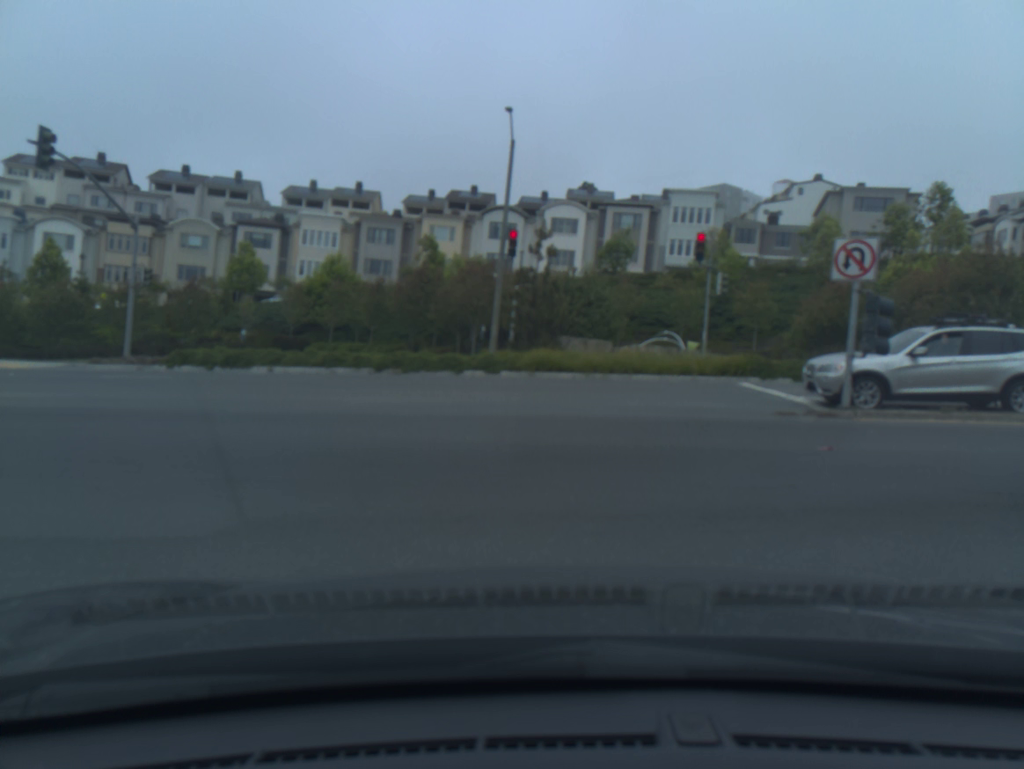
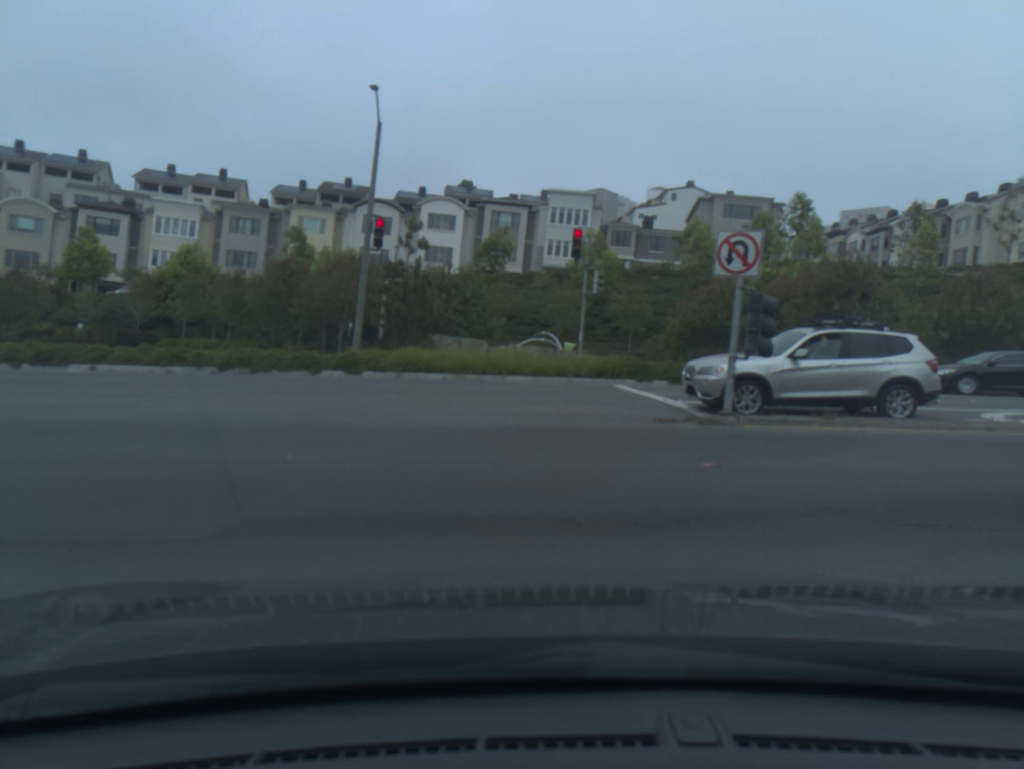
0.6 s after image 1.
(+0.1, +1.6) m; +9°
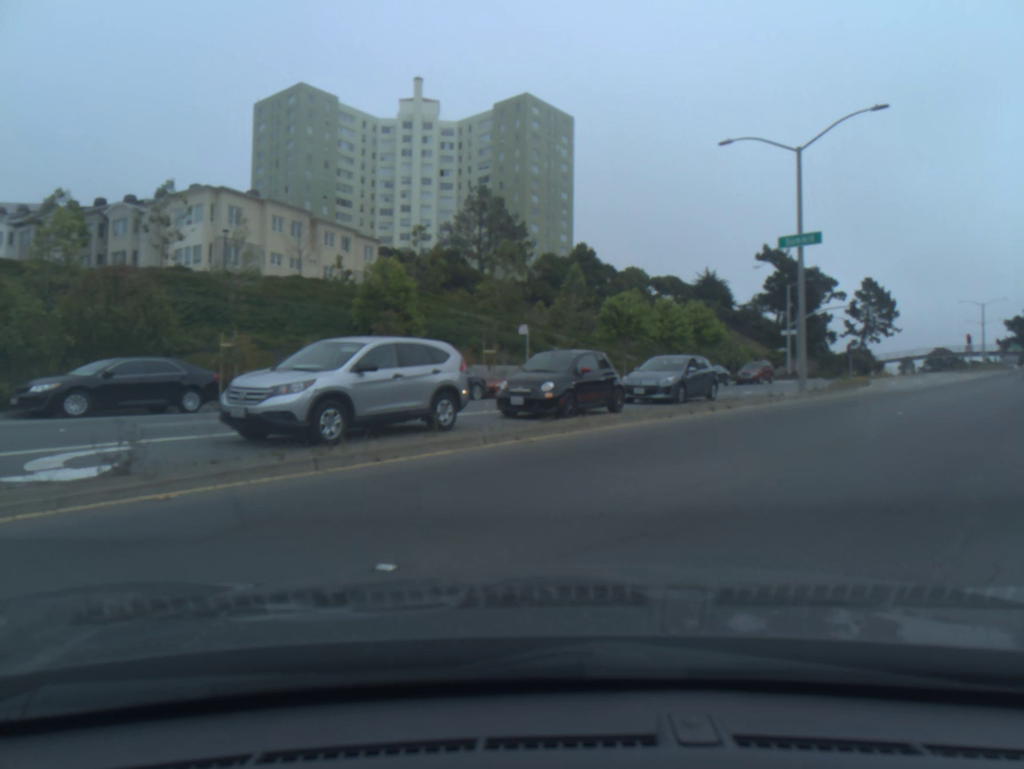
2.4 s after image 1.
(+3.5, +5.8) m; +56°
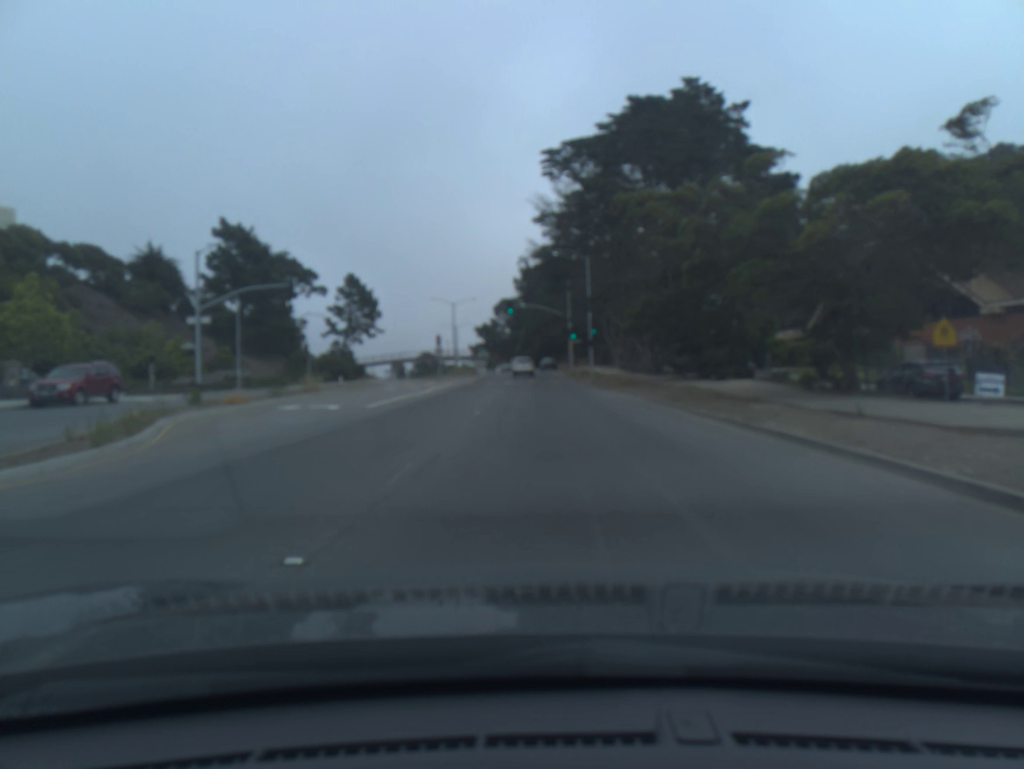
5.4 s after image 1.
(+9.6, +24.7) m; +26°
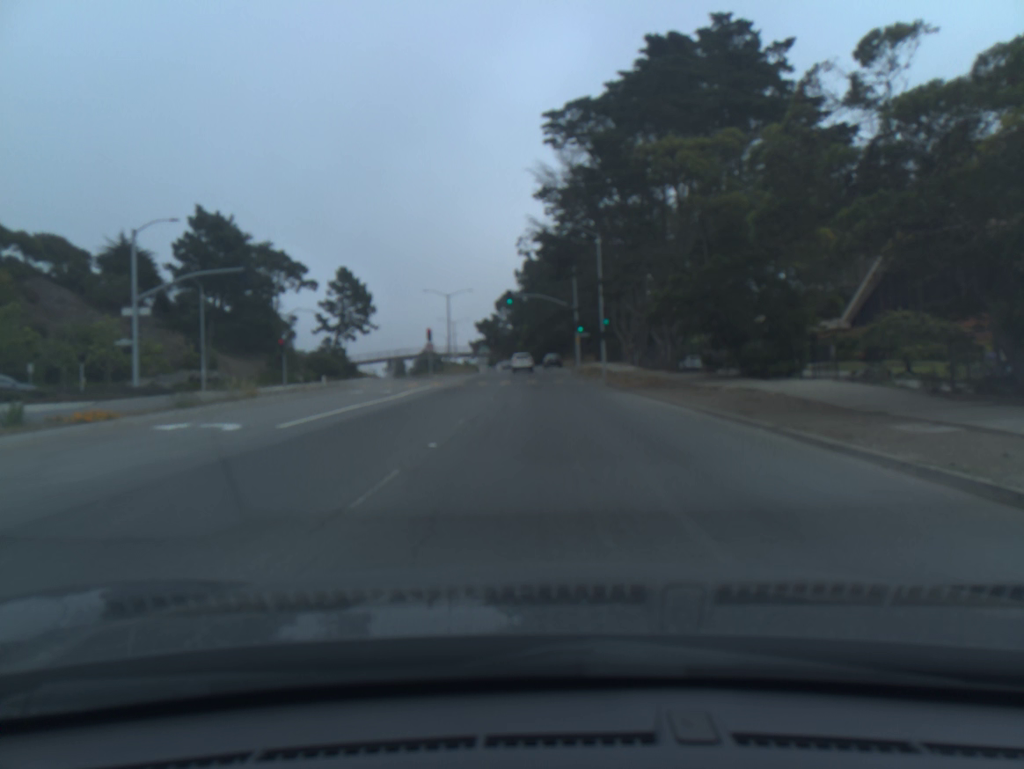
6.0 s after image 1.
(0.0, +8.1) m; 0°
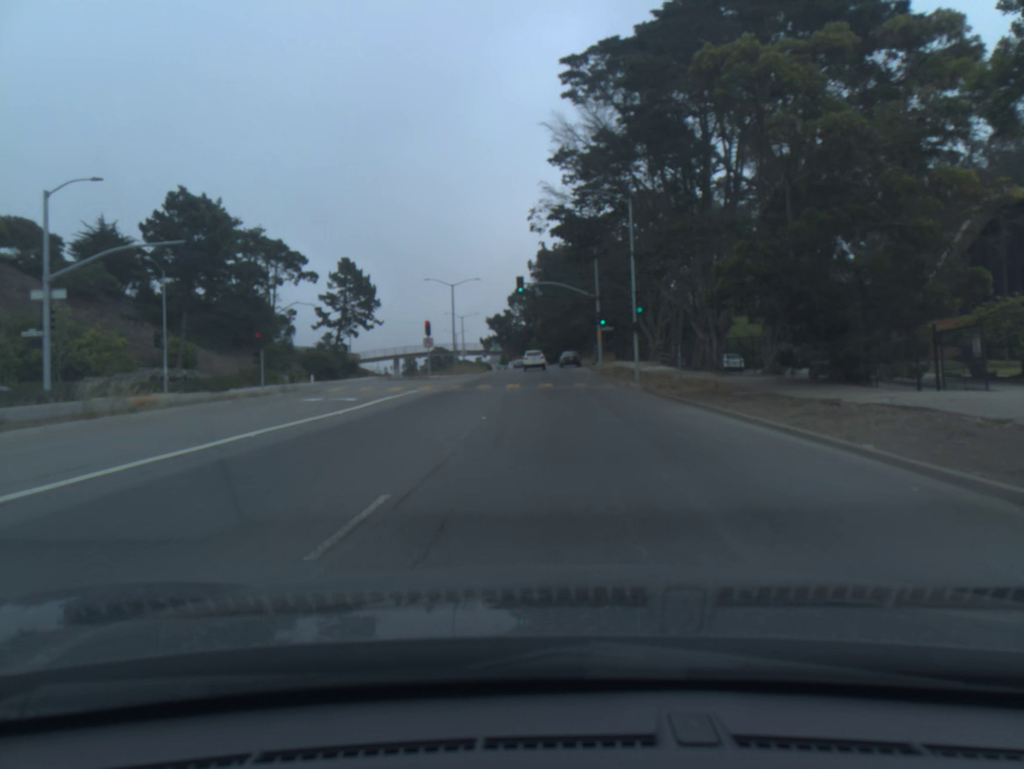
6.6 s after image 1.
(-0.1, +8.9) m; -1°
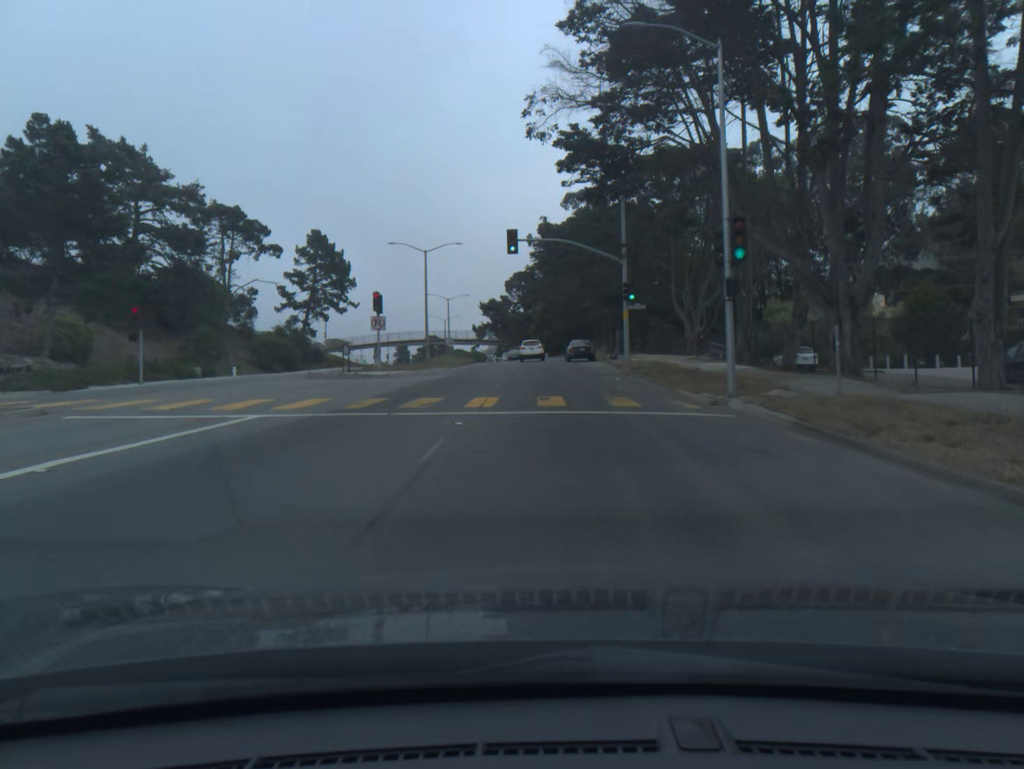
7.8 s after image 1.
(0.0, +18.2) m; 0°
